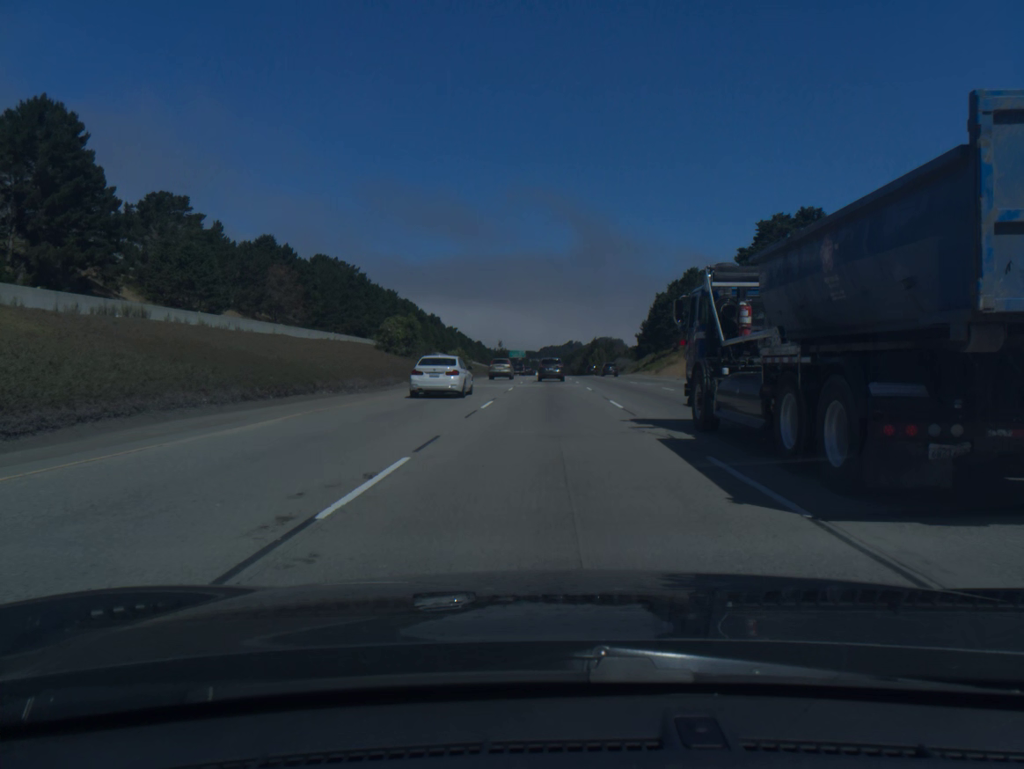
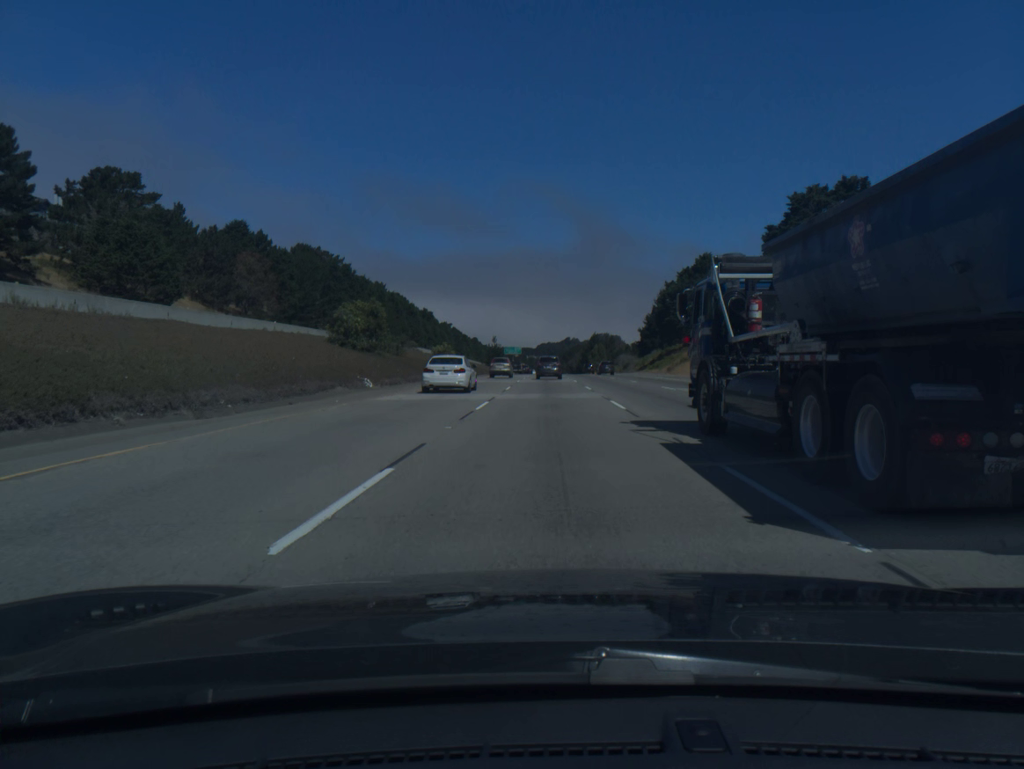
(0.0, +15.7) m; 0°
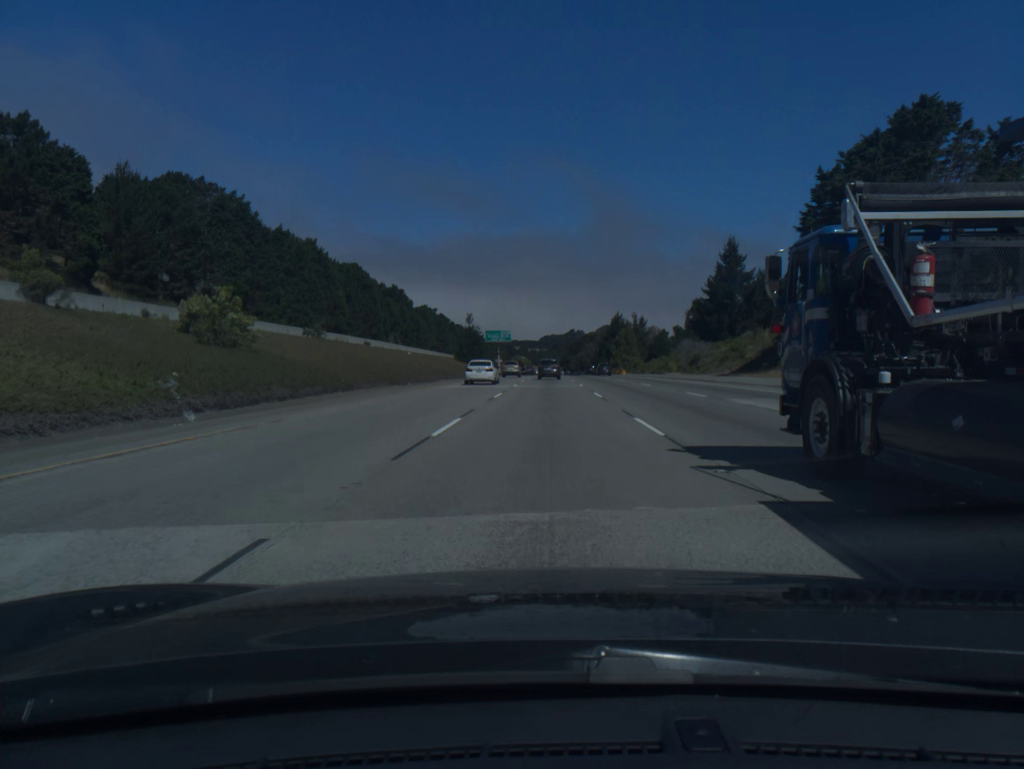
(+0.2, +80.0) m; 0°
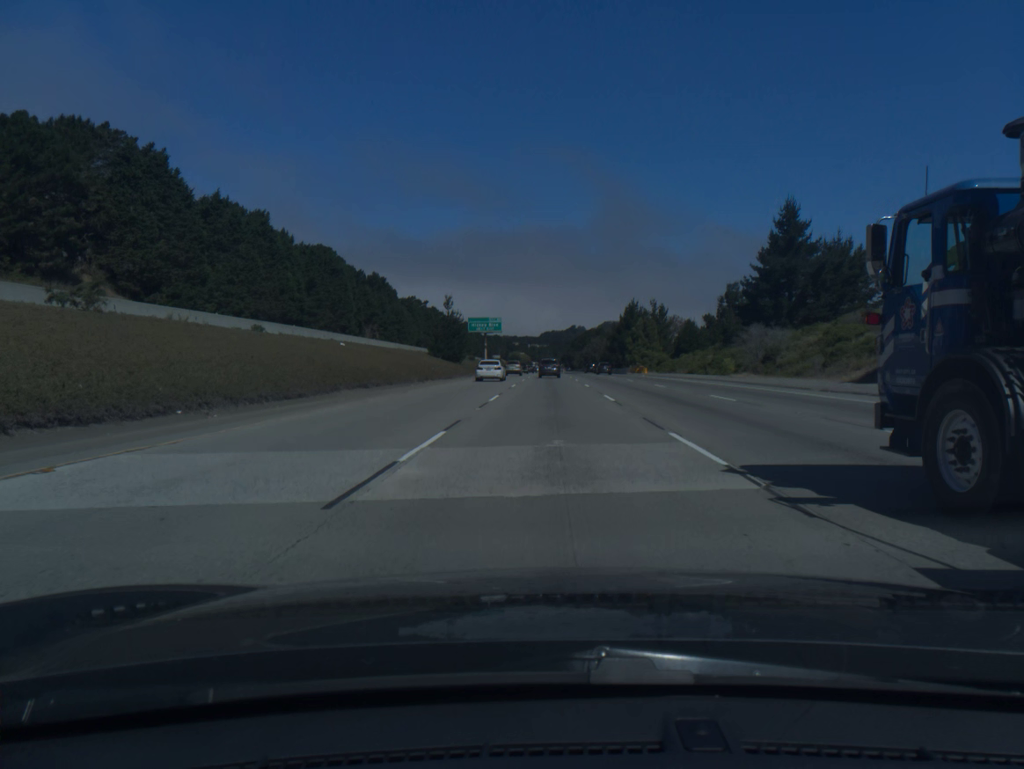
(0.0, +32.8) m; 0°
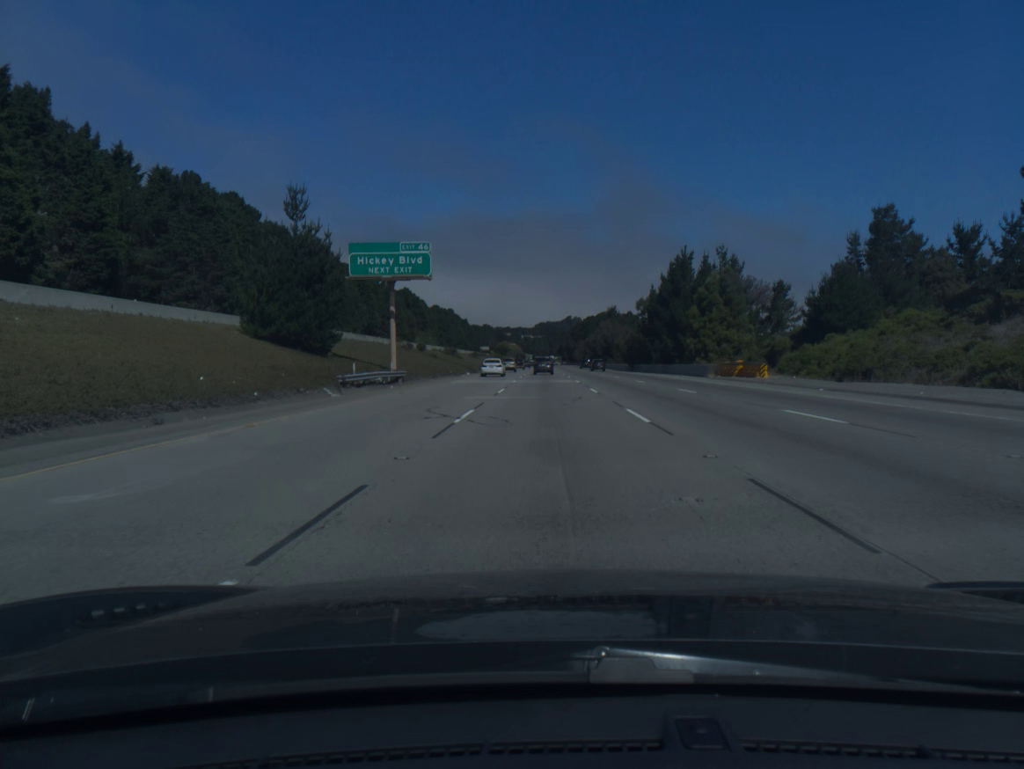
(+0.2, +67.0) m; 0°
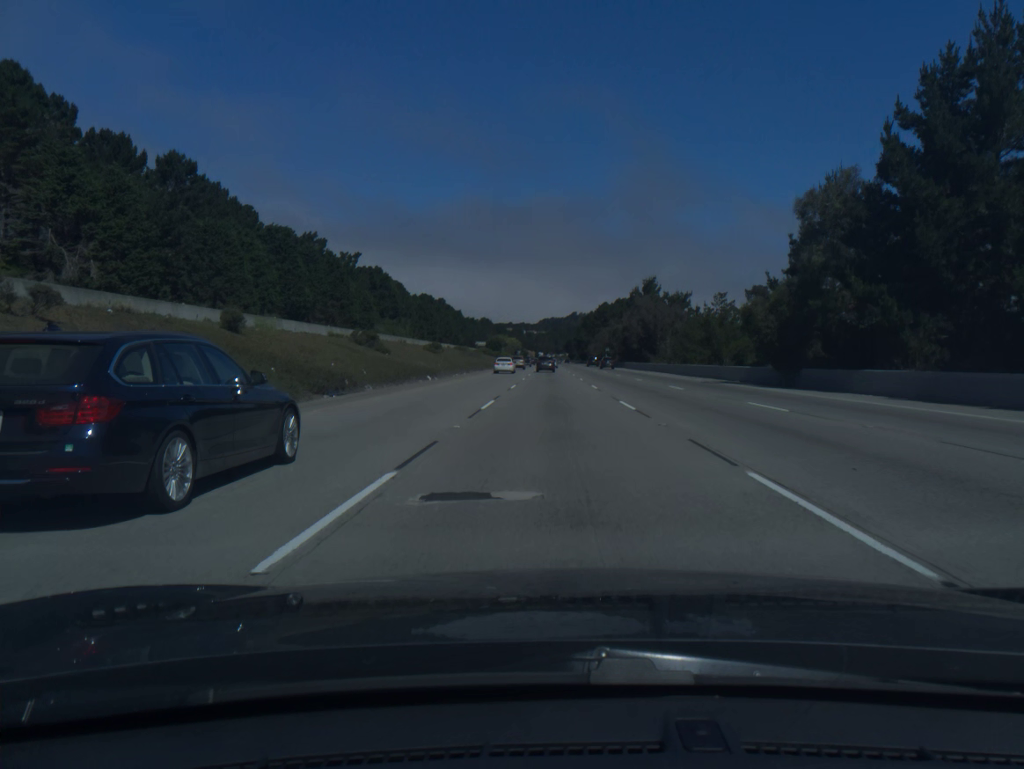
(-0.3, +69.0) m; 0°
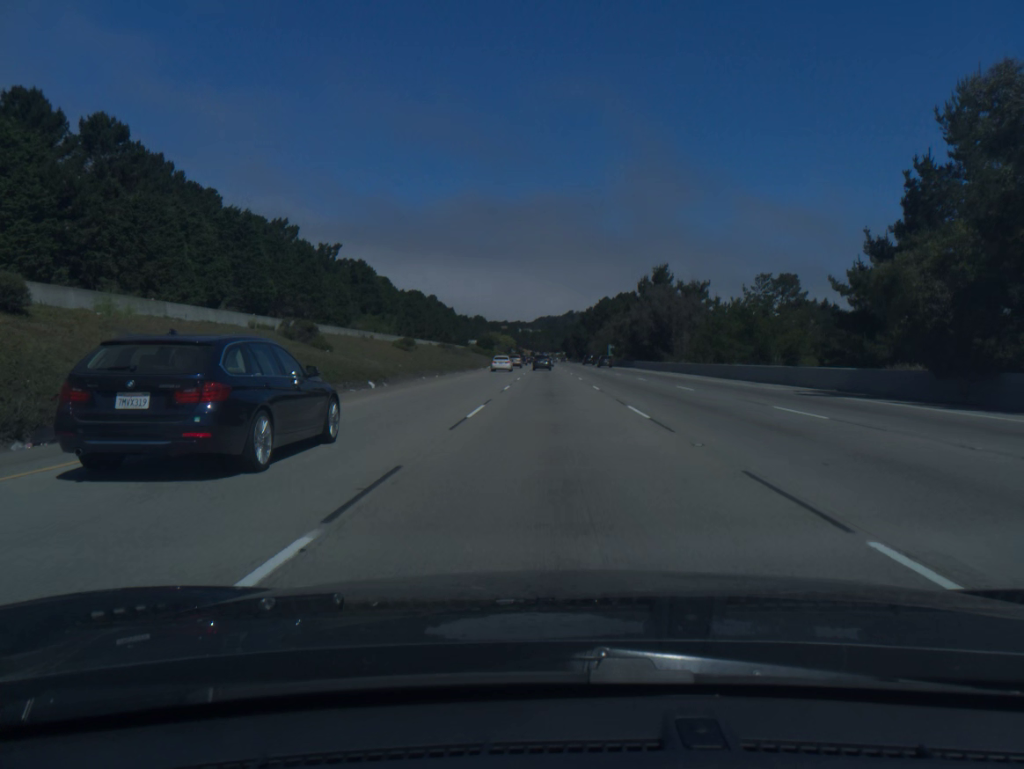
(0.0, +17.6) m; 0°
